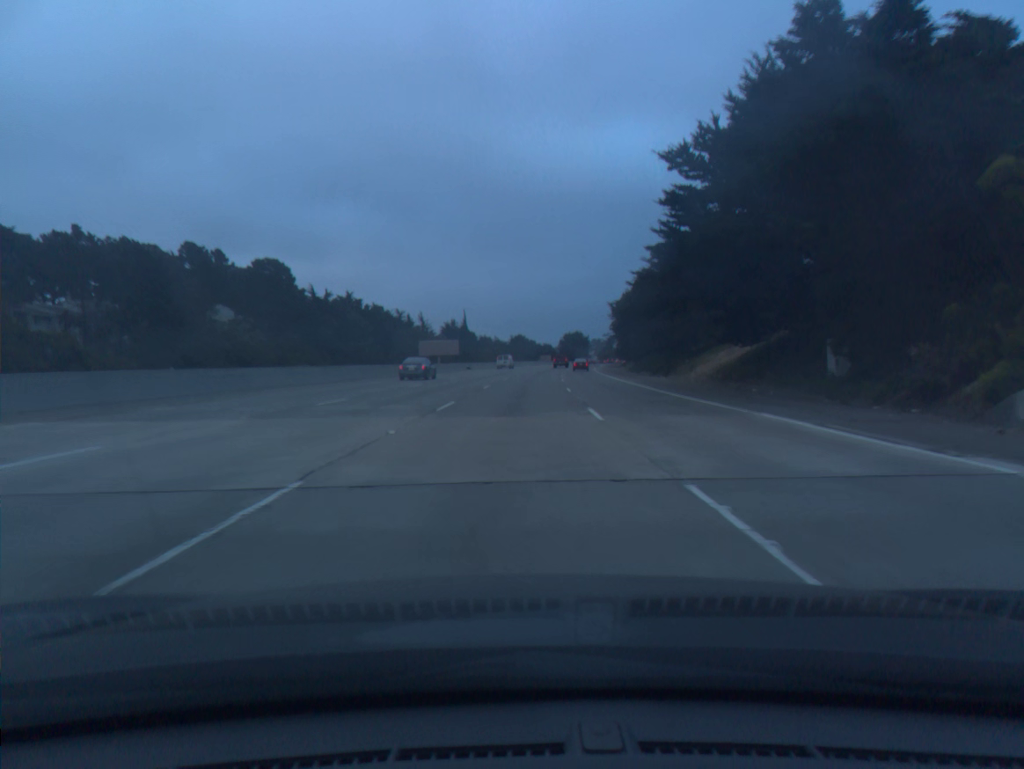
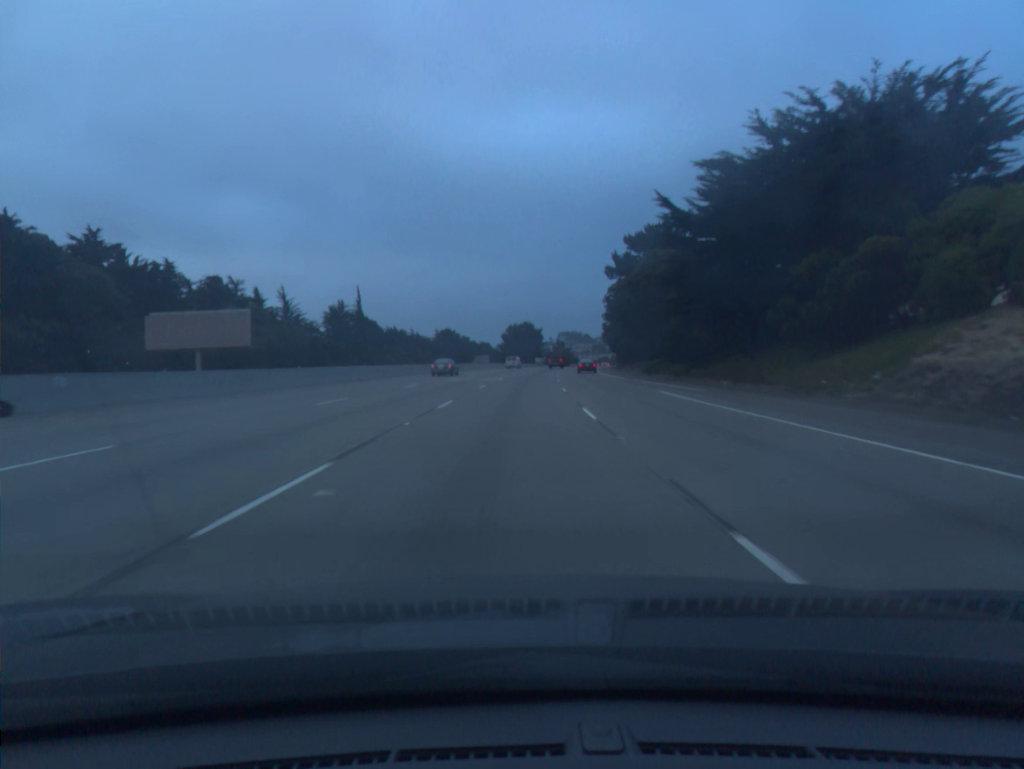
(+3.3, +87.0) m; +4°
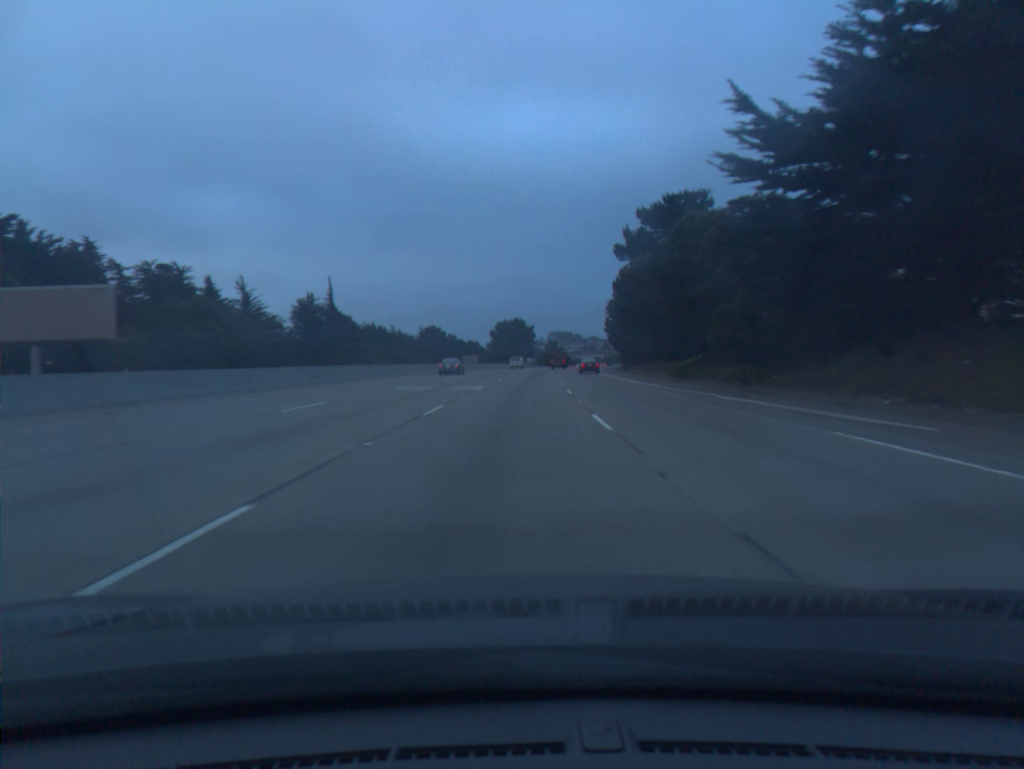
(+0.1, +17.5) m; +1°
